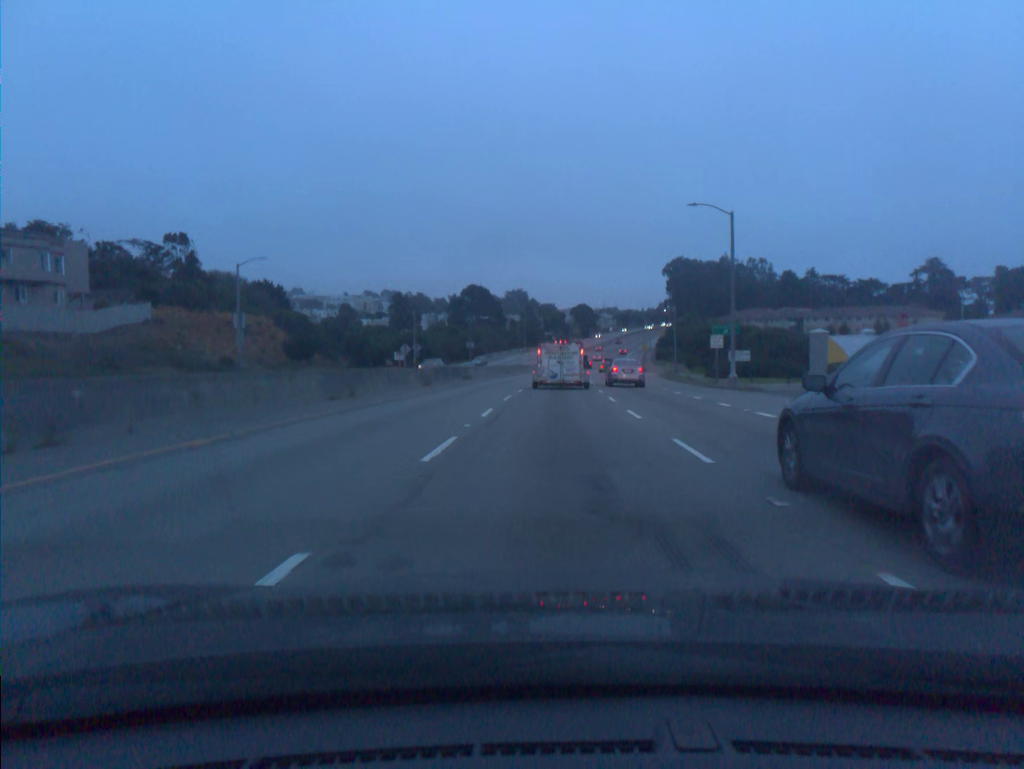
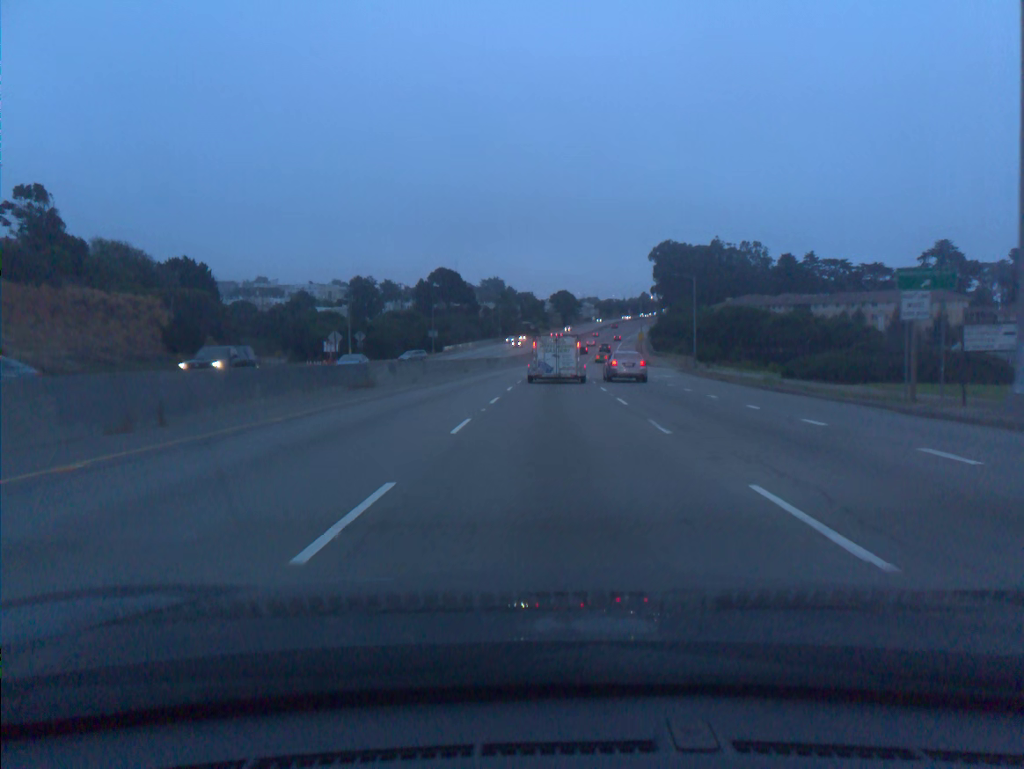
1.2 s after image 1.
(+0.4, +26.6) m; +2°
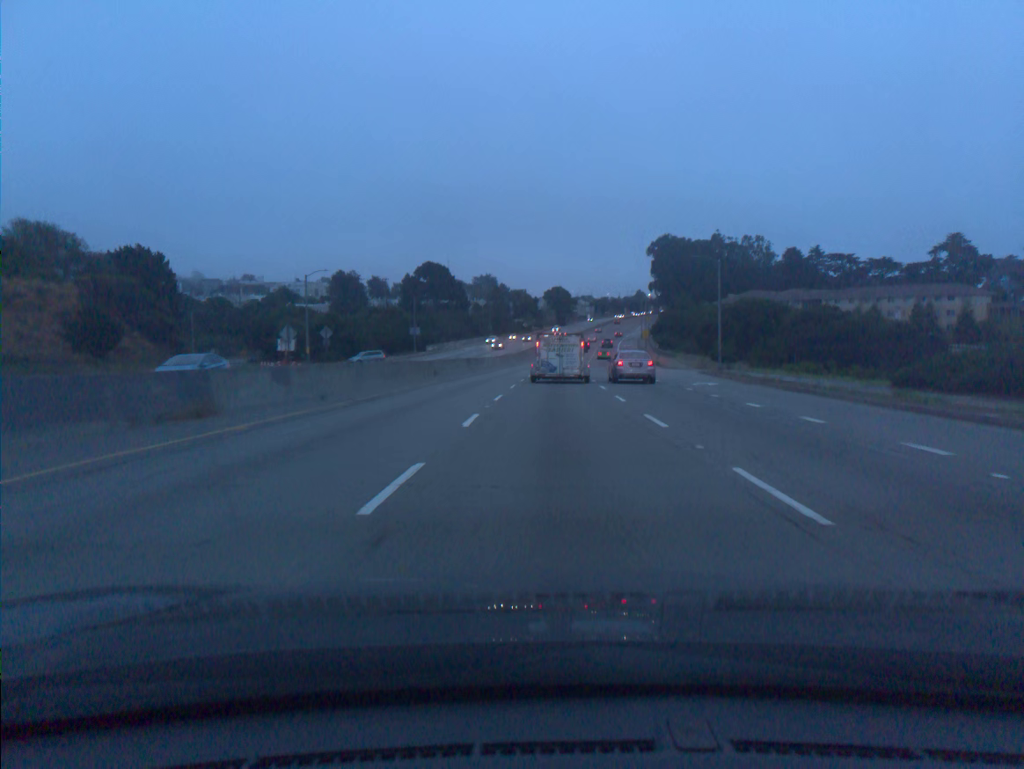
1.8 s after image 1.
(+0.1, +13.6) m; +1°
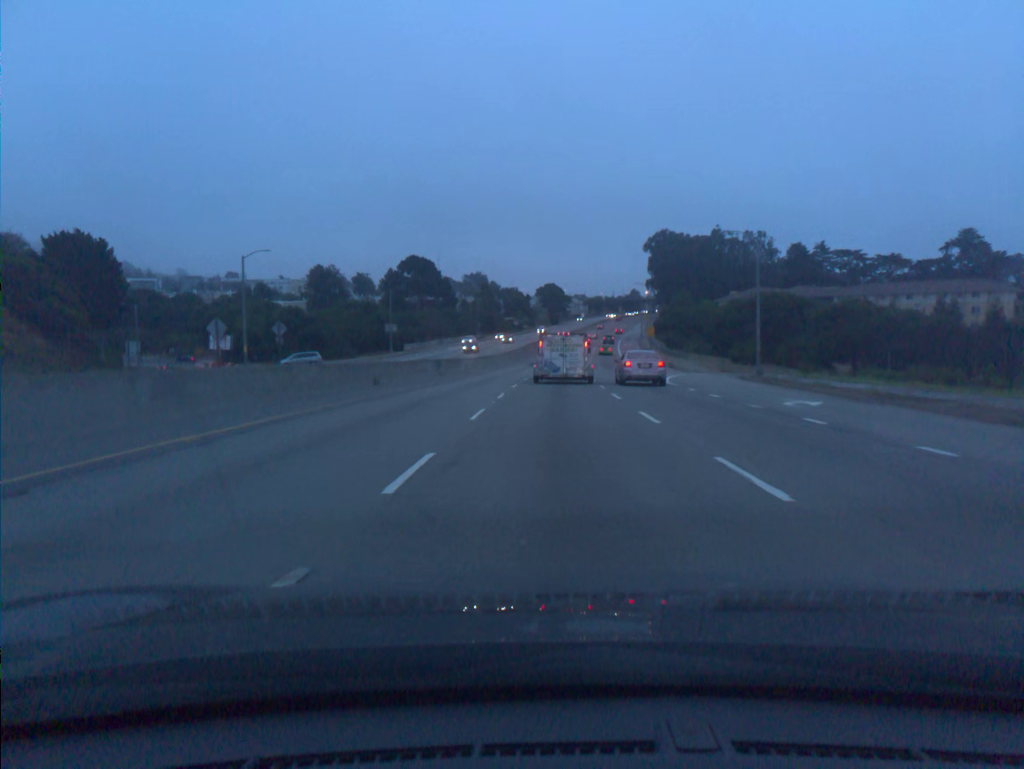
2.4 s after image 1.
(+0.1, +13.8) m; 0°
